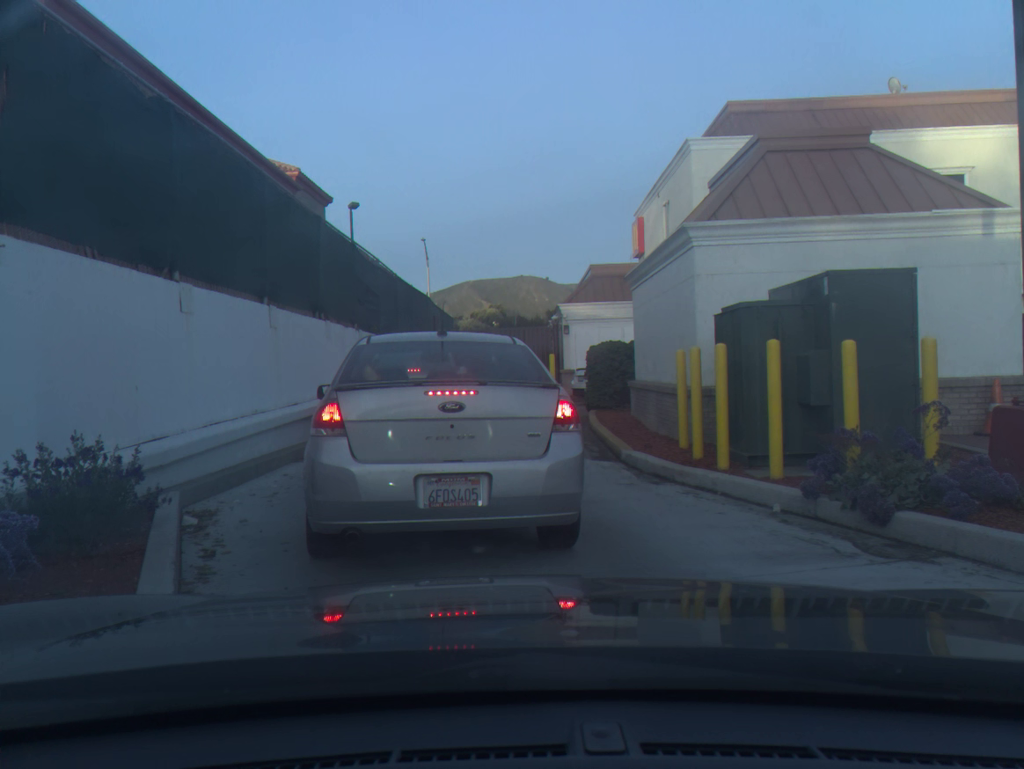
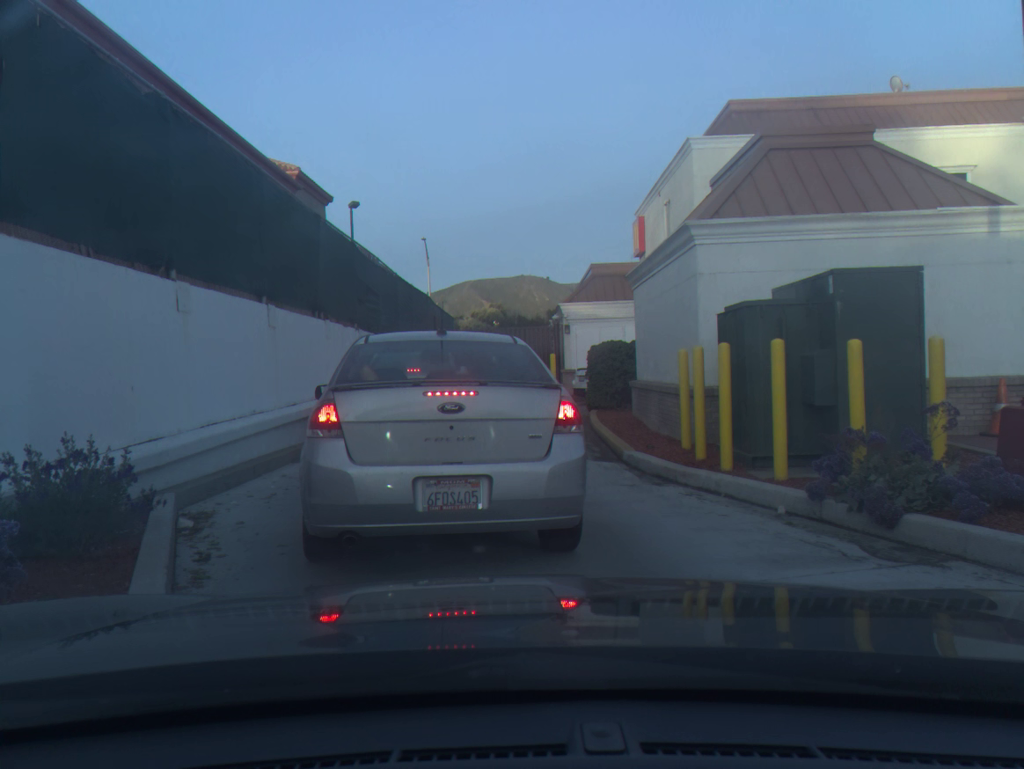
(0.0, +0.1) m; 0°
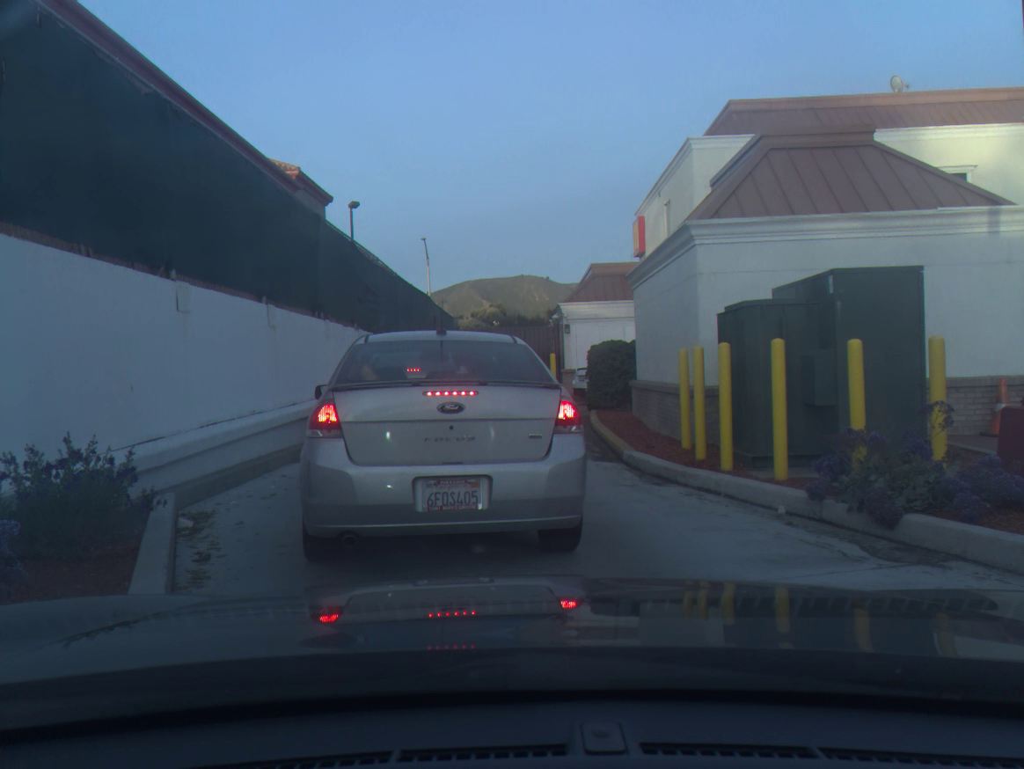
(0.0, 0.0) m; 0°
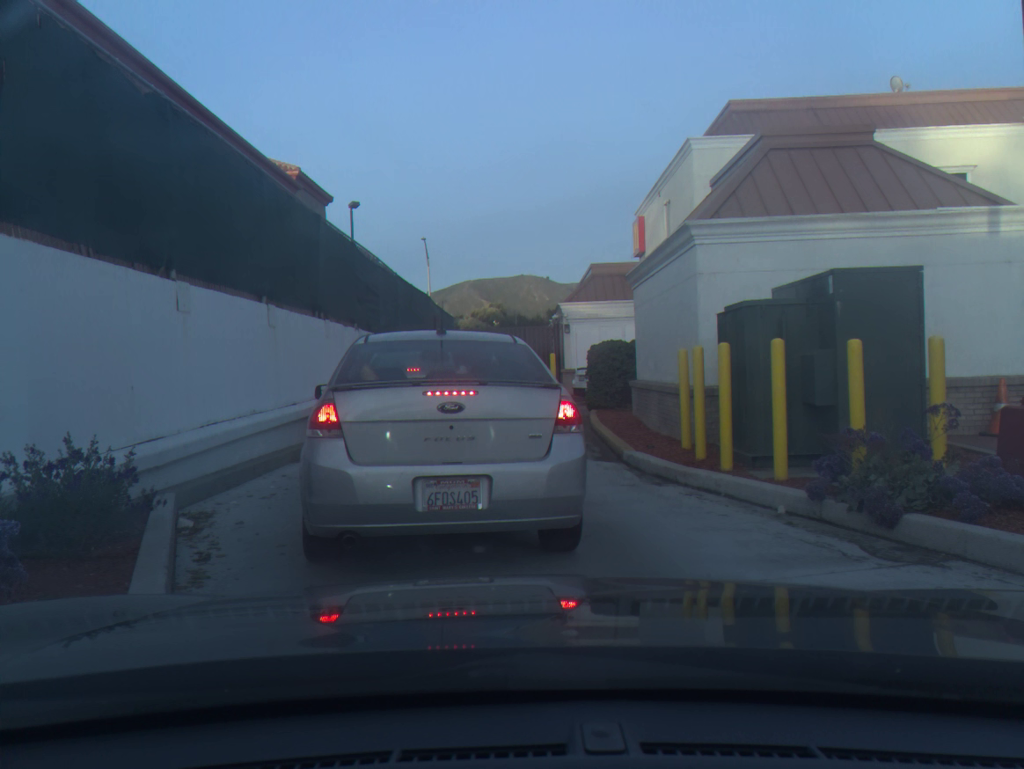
(0.0, 0.0) m; 0°
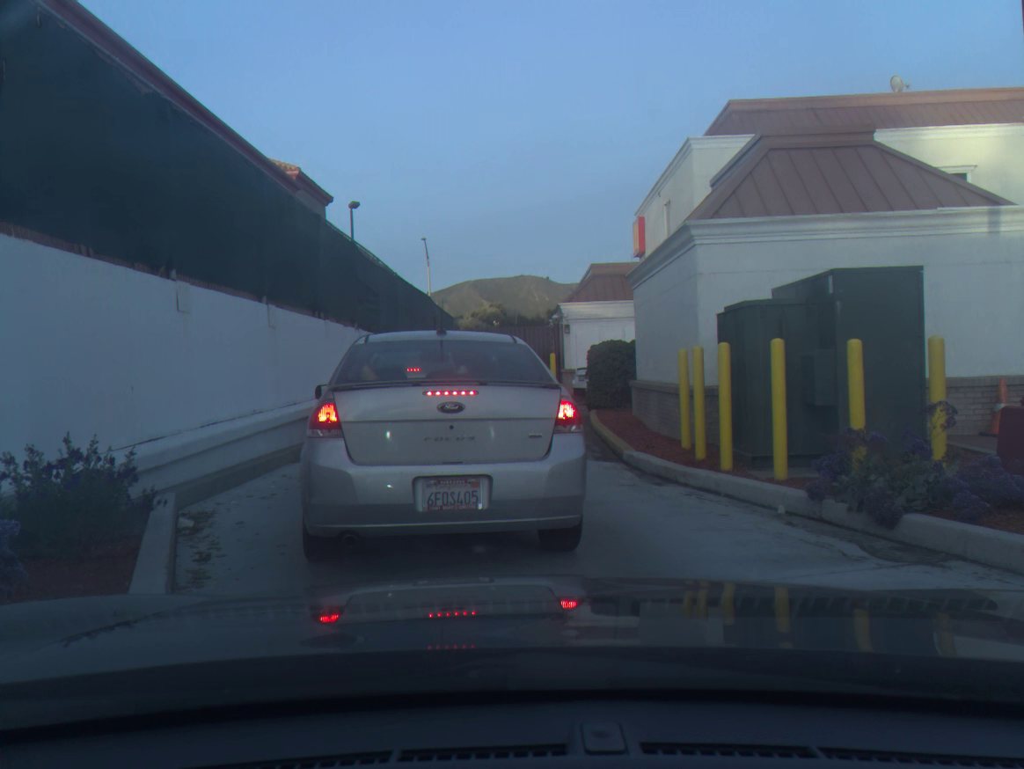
(0.0, 0.0) m; 0°
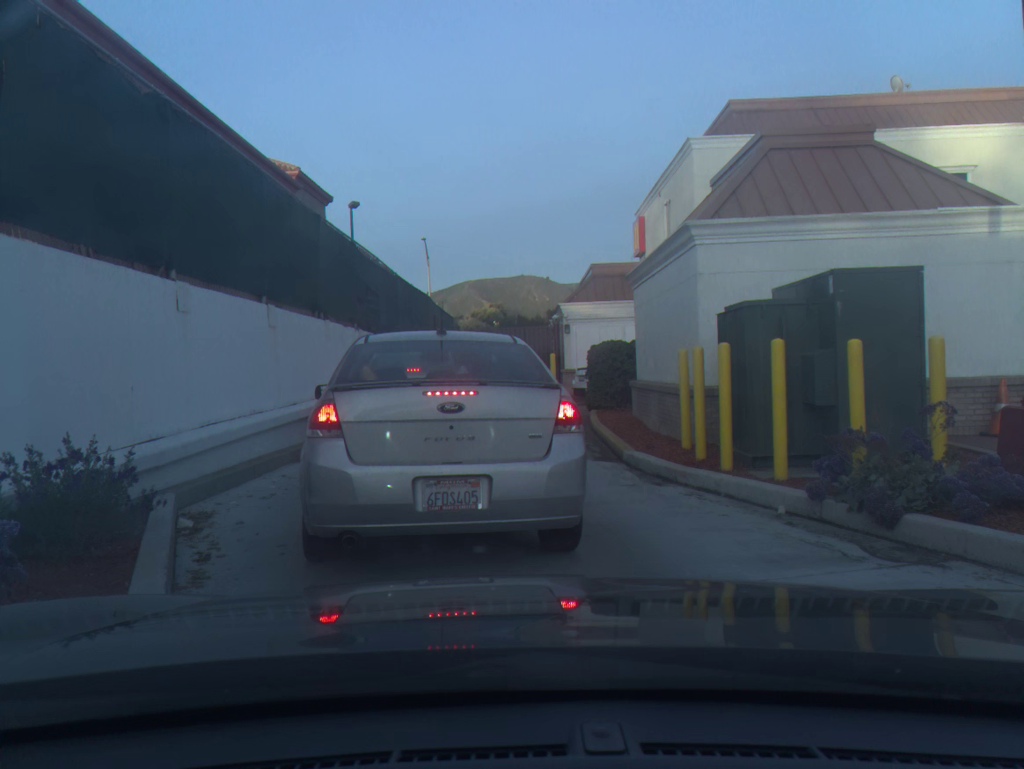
(0.0, 0.0) m; 0°
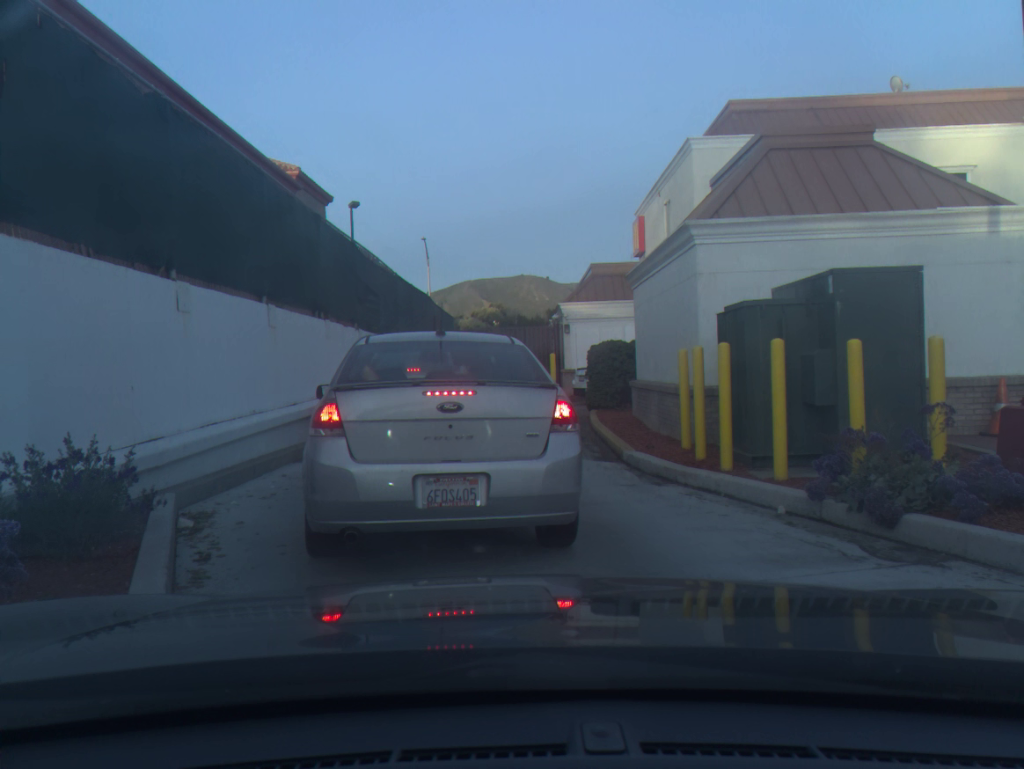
(0.0, 0.0) m; 0°
